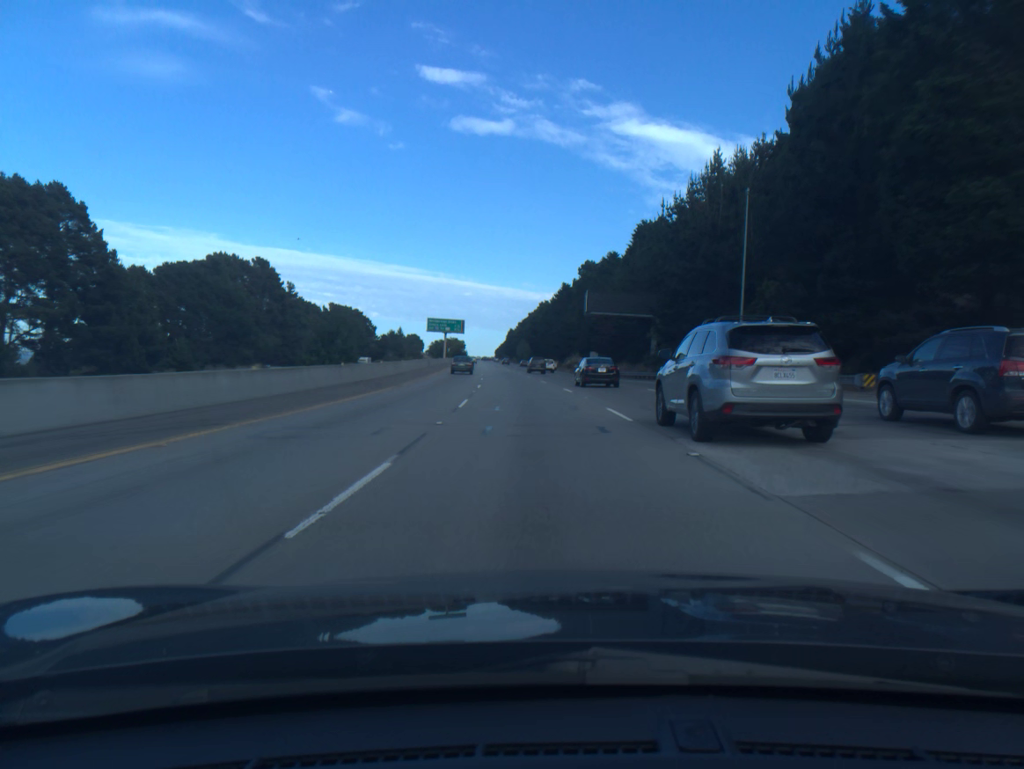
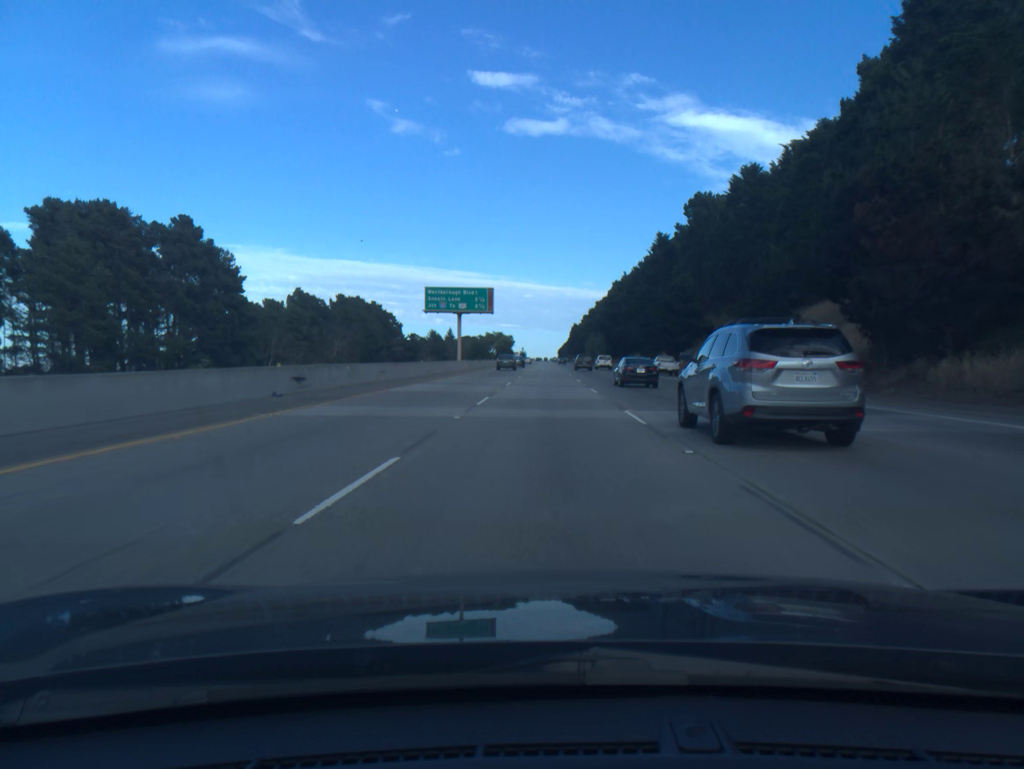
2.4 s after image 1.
(-3.6, +72.8) m; -5°
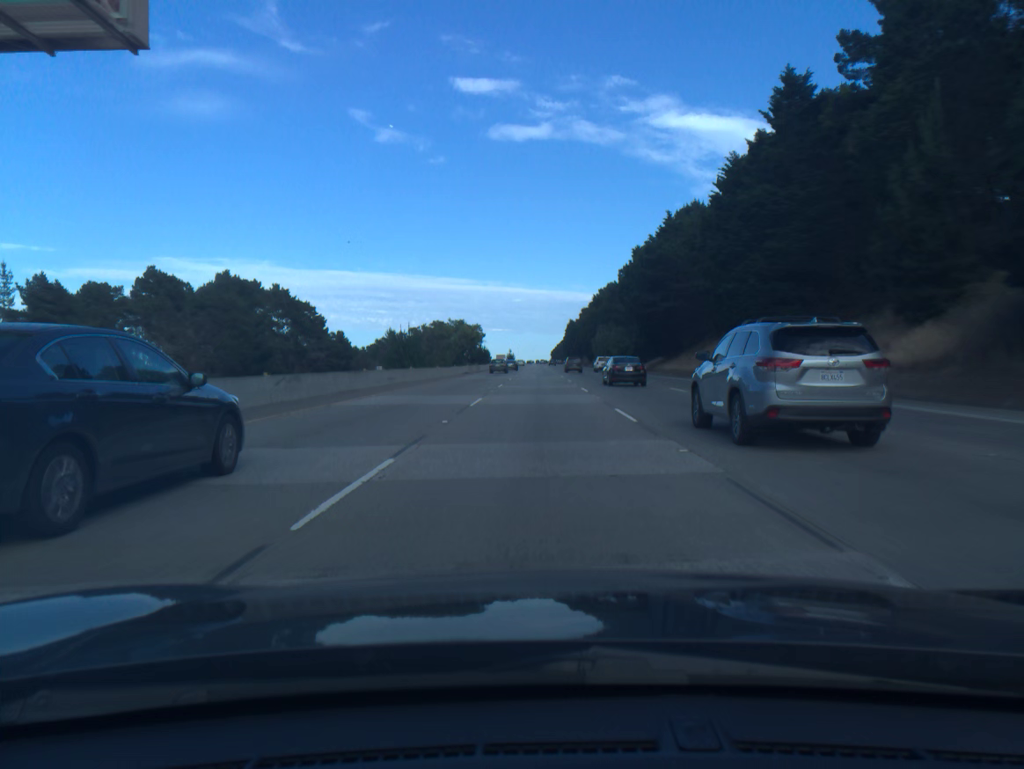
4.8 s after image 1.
(+0.5, +73.1) m; +1°
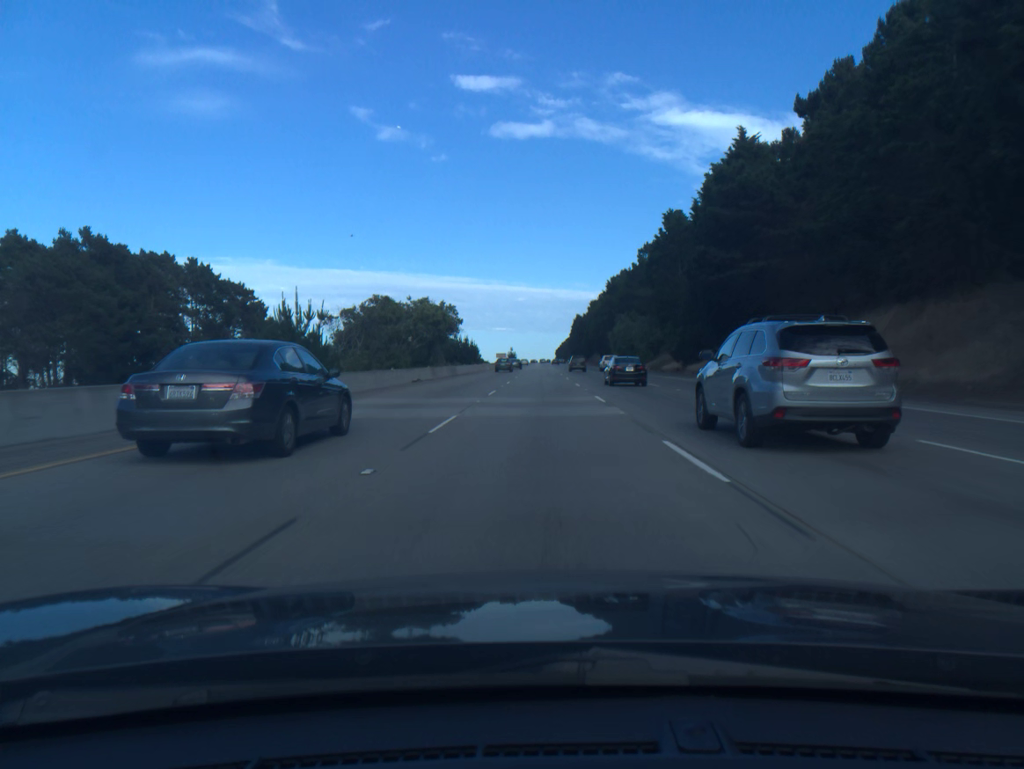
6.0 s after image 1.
(-0.1, +36.6) m; 0°
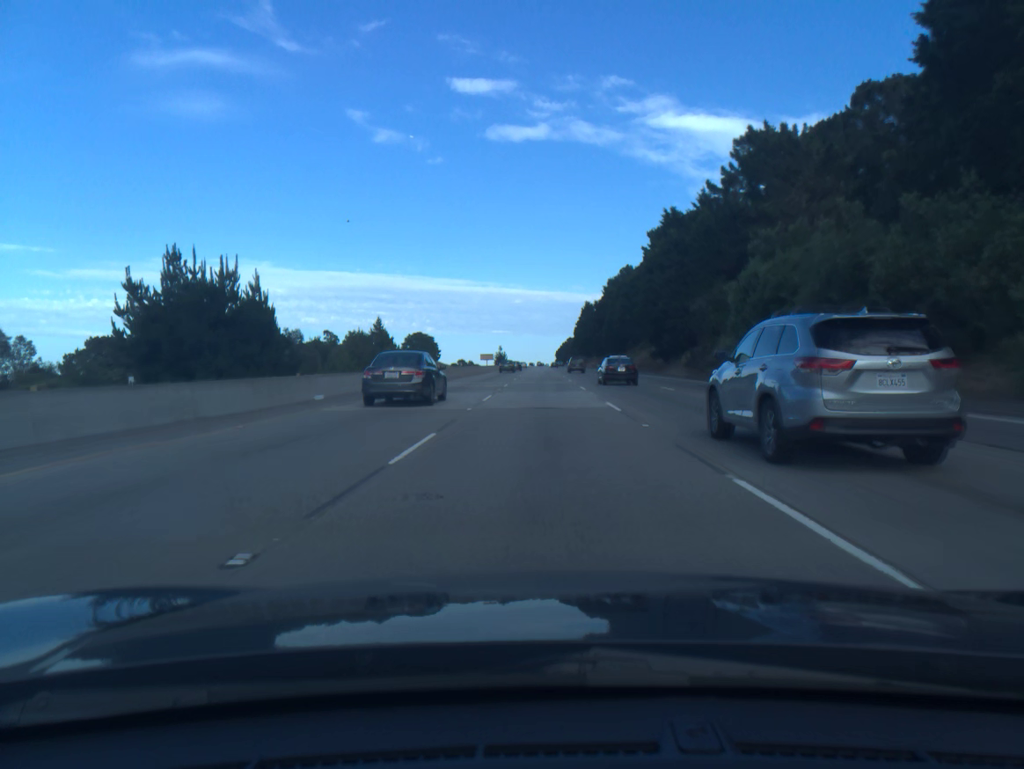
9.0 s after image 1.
(-0.1, +91.6) m; 0°
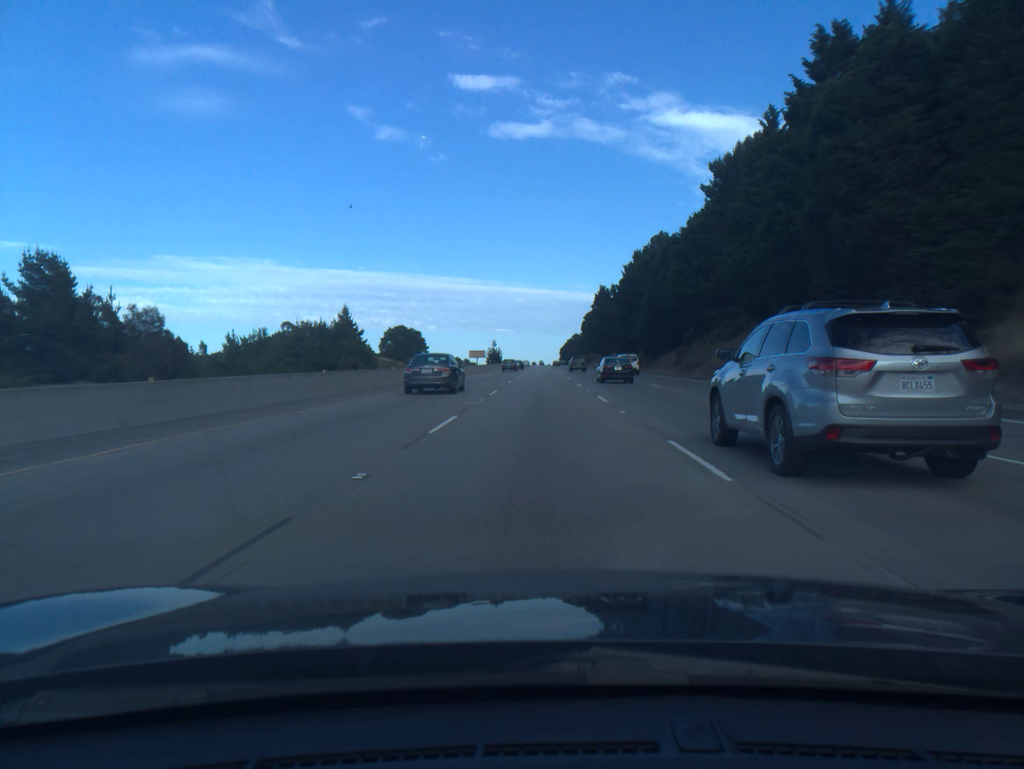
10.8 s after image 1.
(-0.1, +54.9) m; 0°
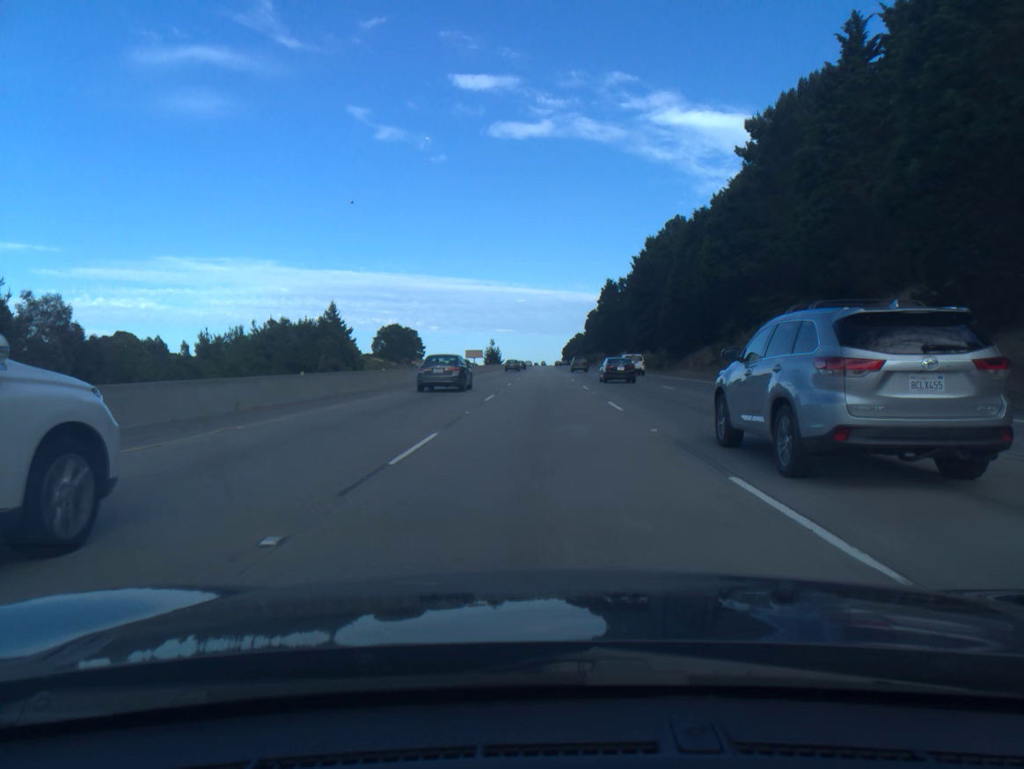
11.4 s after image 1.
(0.0, +18.3) m; 0°
